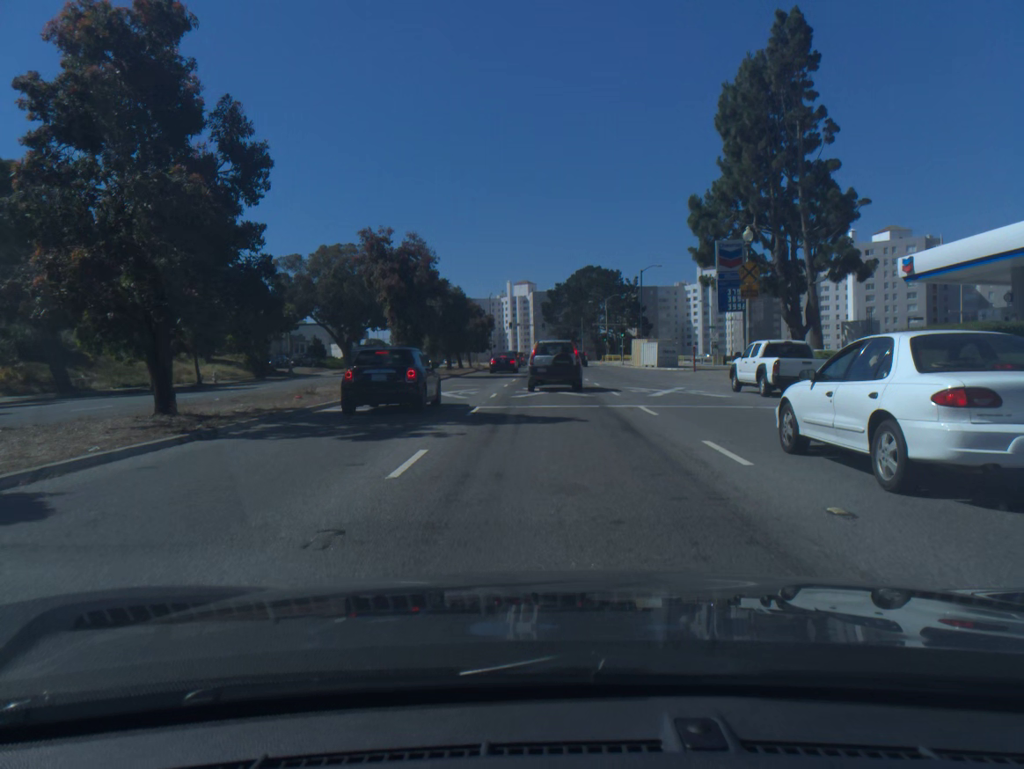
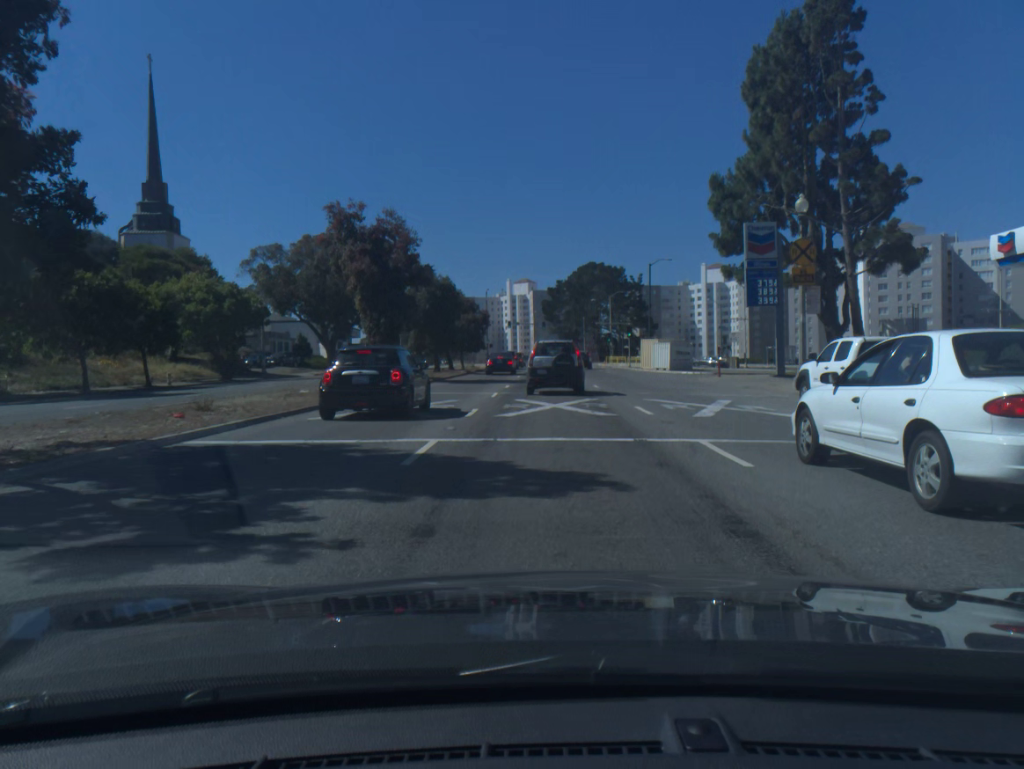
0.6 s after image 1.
(0.0, +7.0) m; 0°
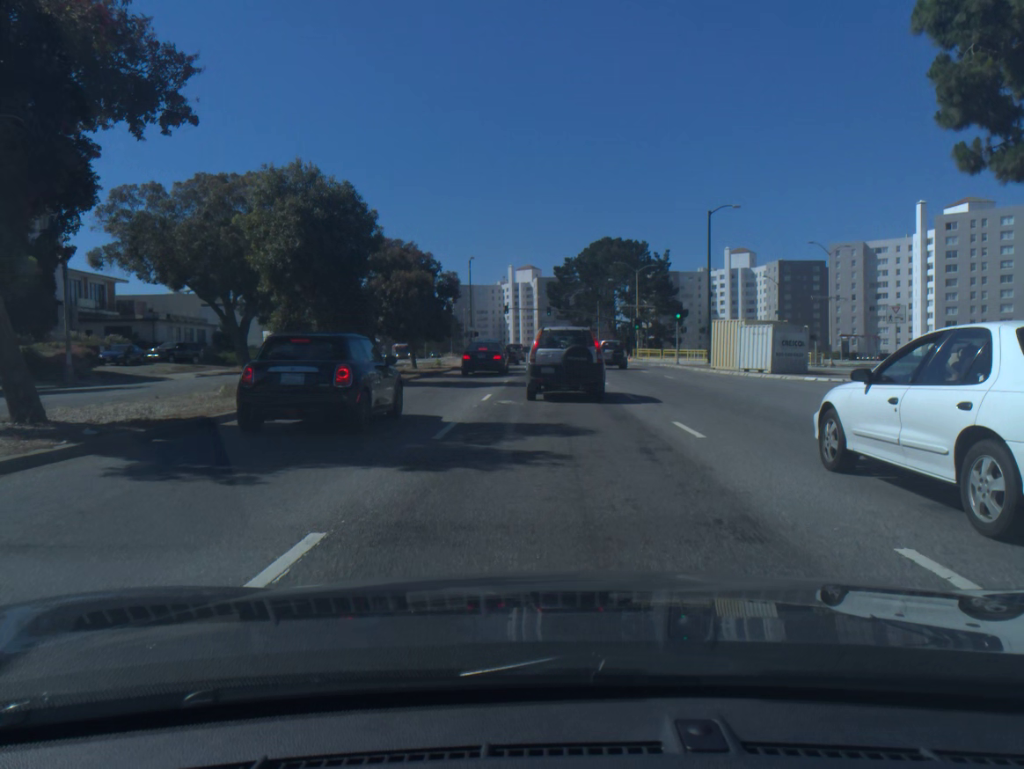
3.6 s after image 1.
(0.0, +28.1) m; 0°
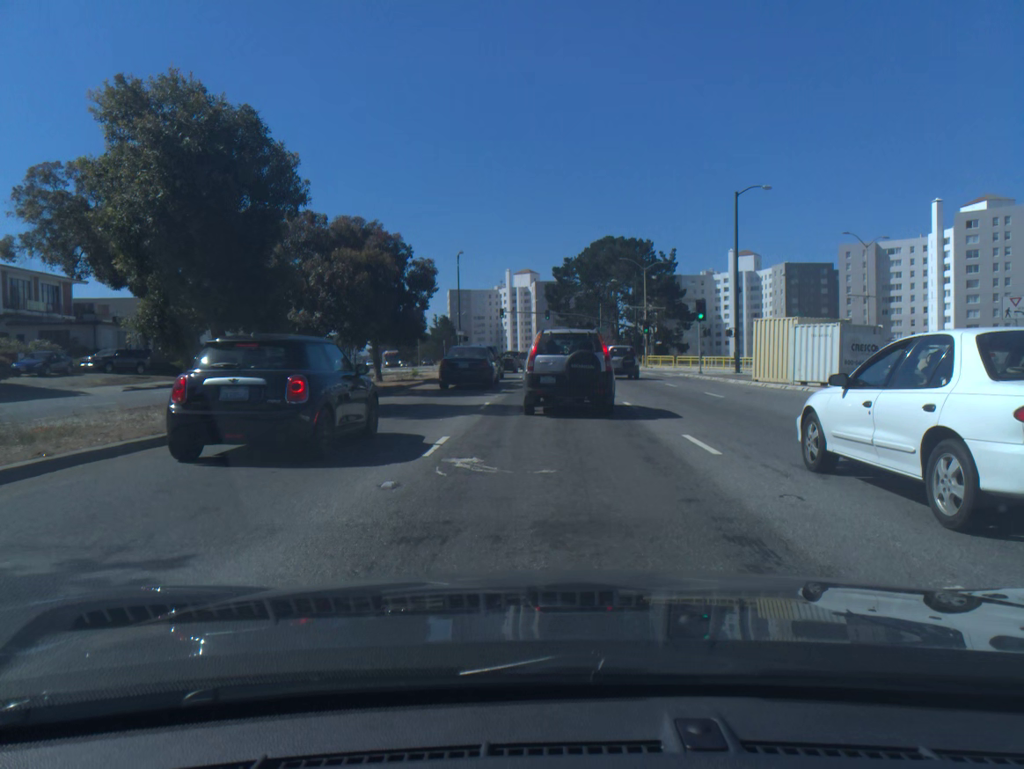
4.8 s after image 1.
(0.0, +8.7) m; 0°
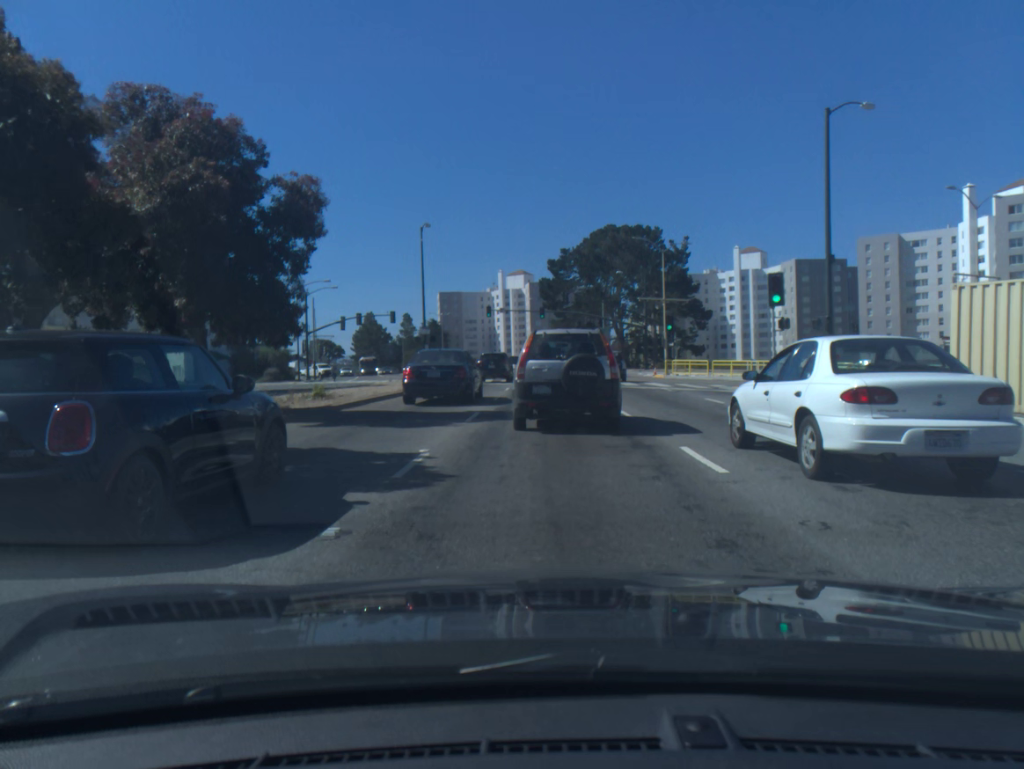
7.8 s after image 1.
(+0.1, +16.8) m; 0°
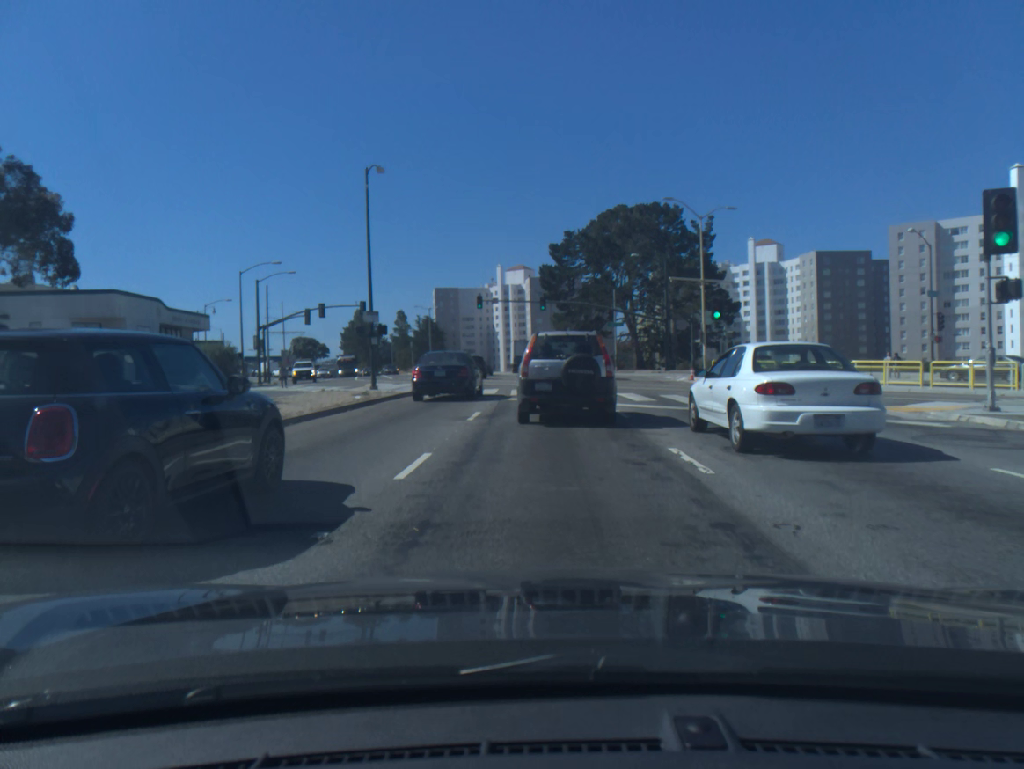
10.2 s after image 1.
(0.0, +14.8) m; 0°
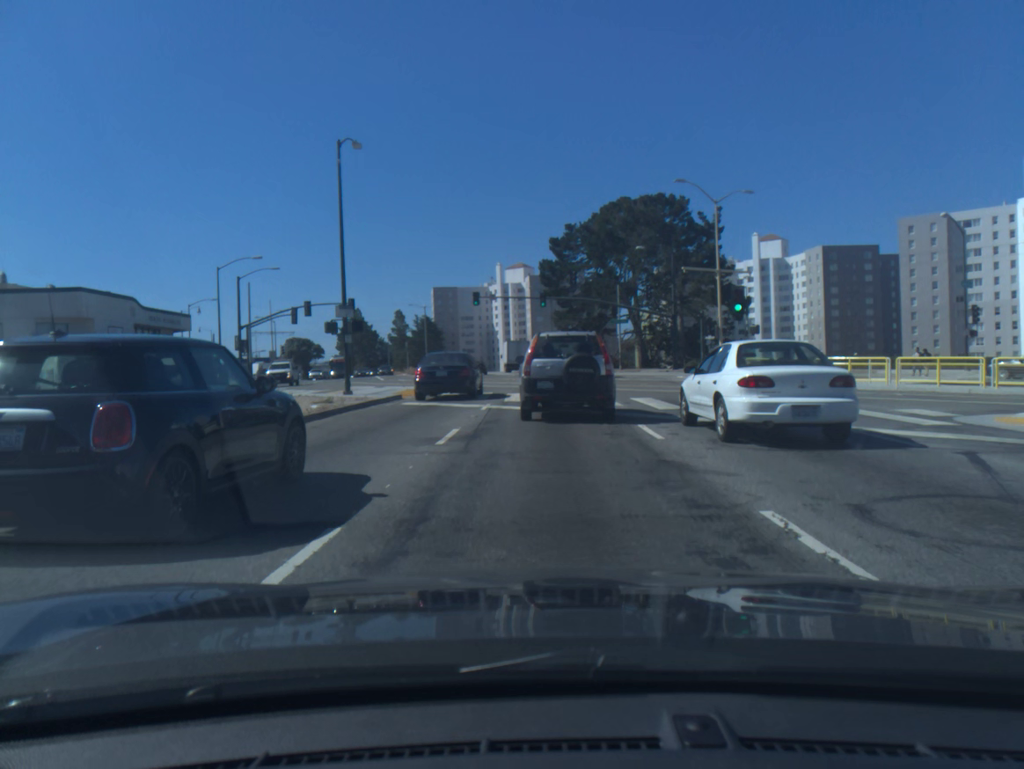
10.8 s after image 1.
(0.0, +4.4) m; 0°
